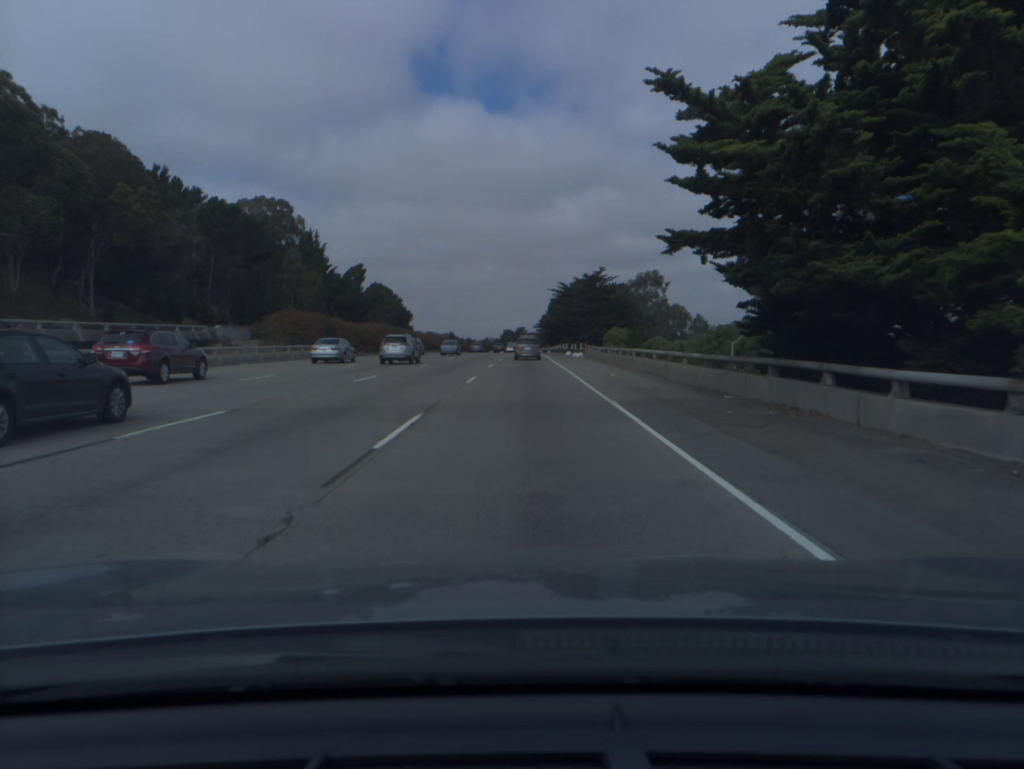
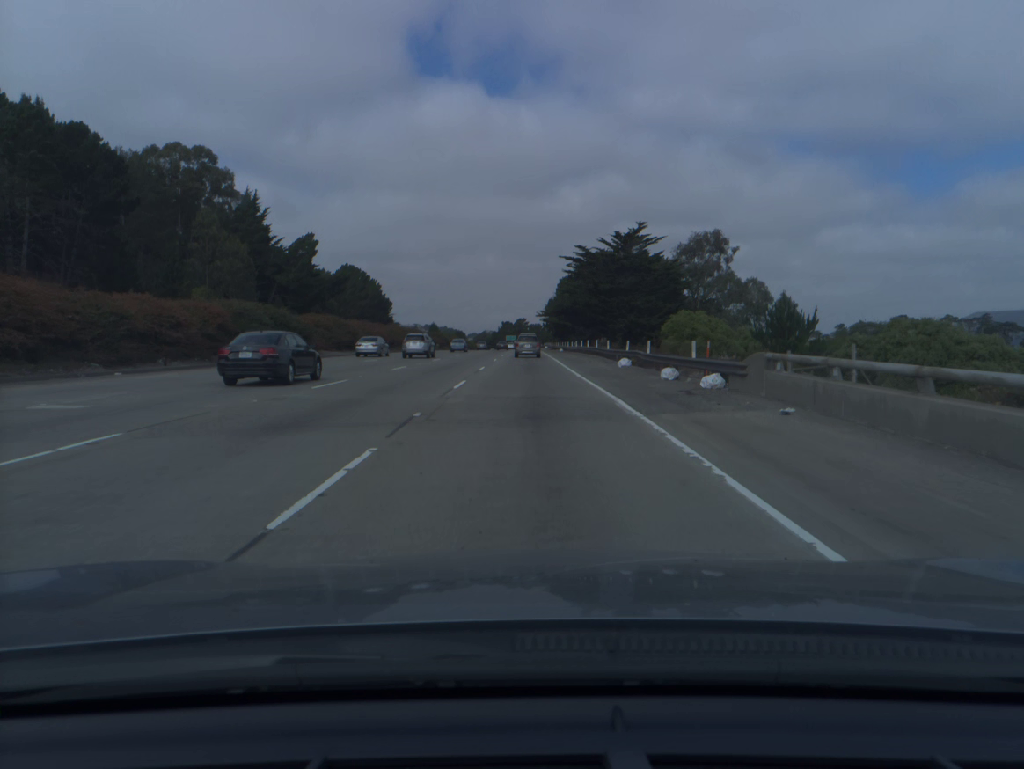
(0.0, +48.1) m; 0°
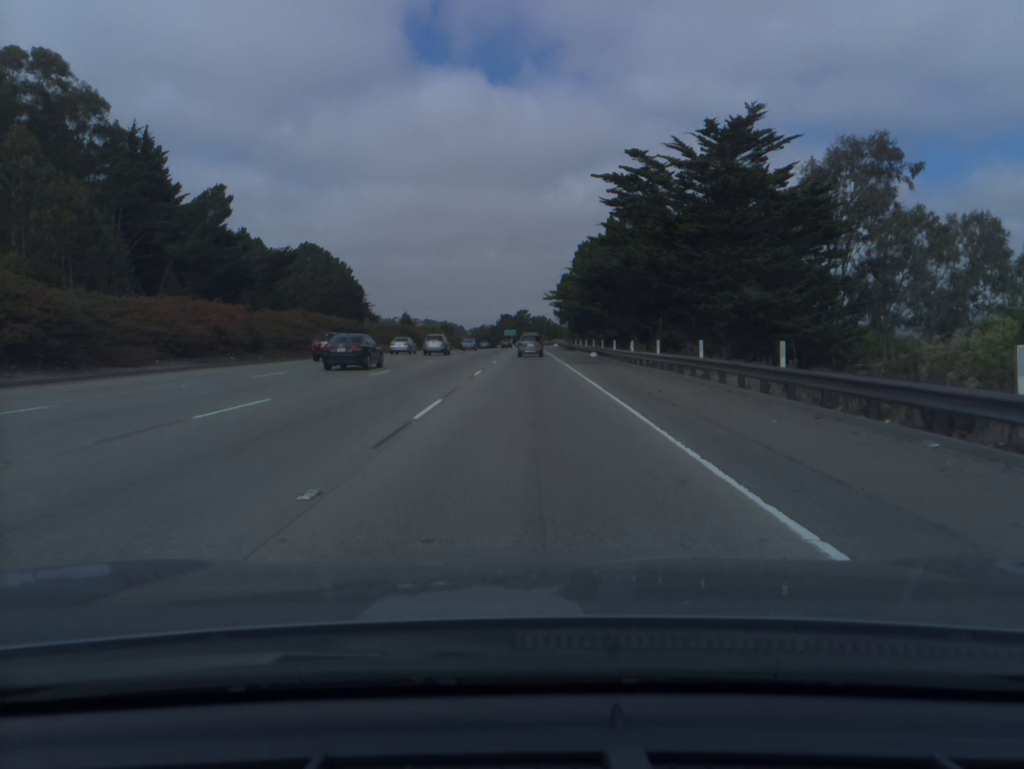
(-0.1, +48.4) m; 0°
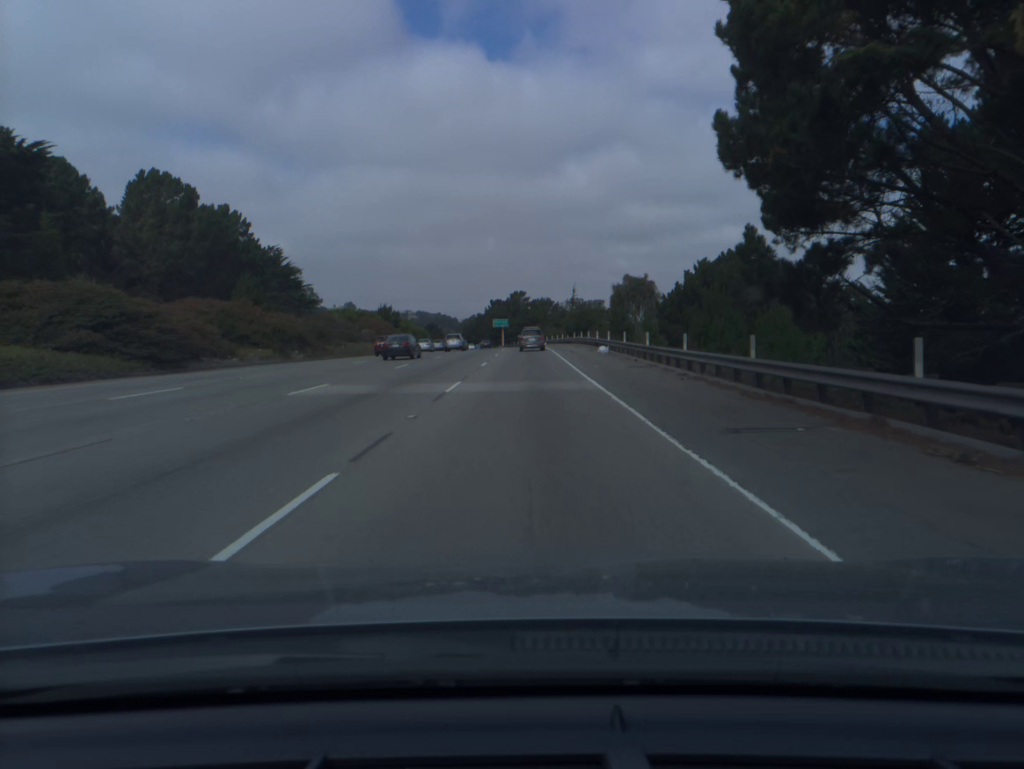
(+0.2, +81.7) m; 0°
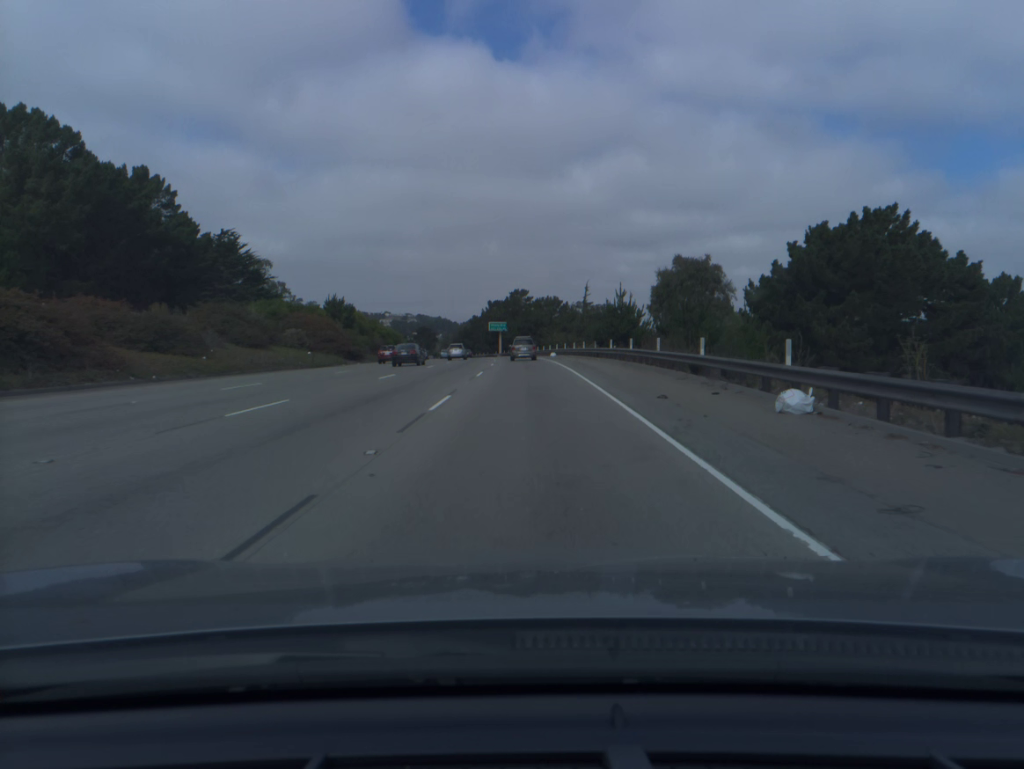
(0.0, +32.9) m; 0°
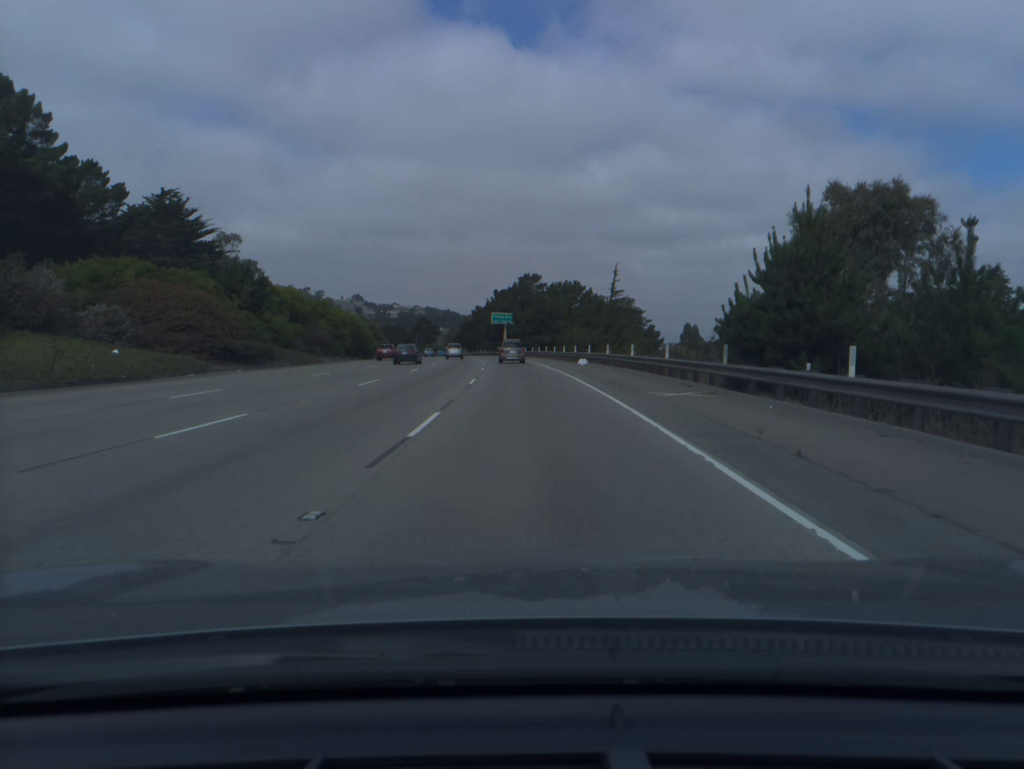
(-0.1, +33.0) m; -1°
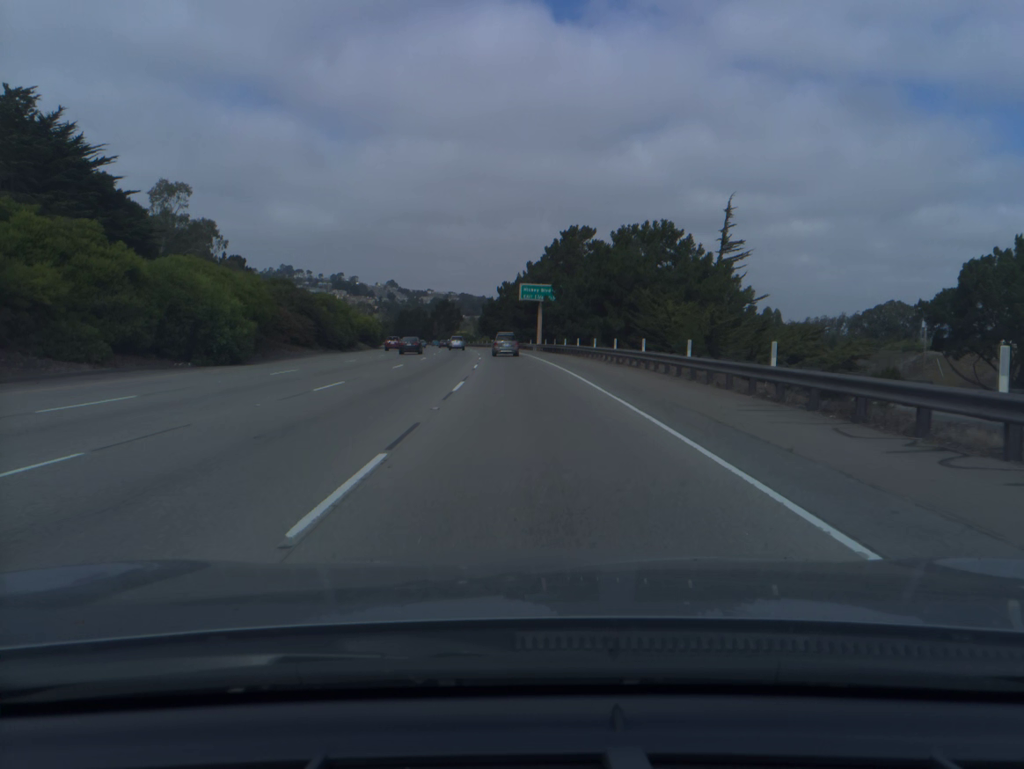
(-1.0, +49.7) m; -3°
